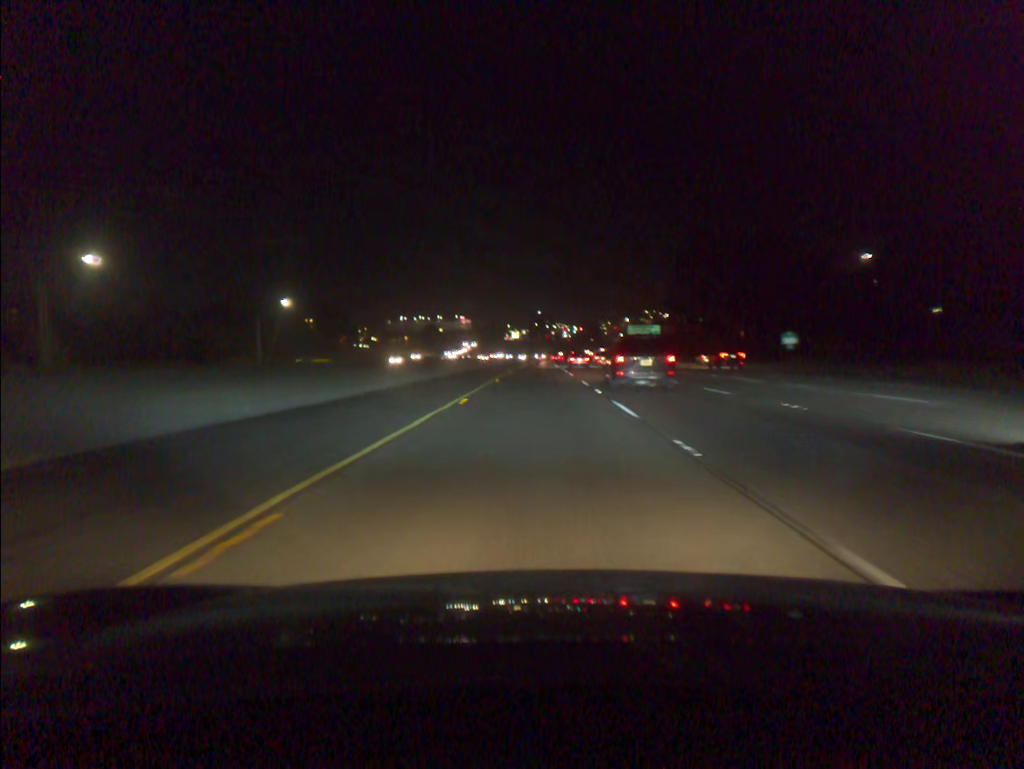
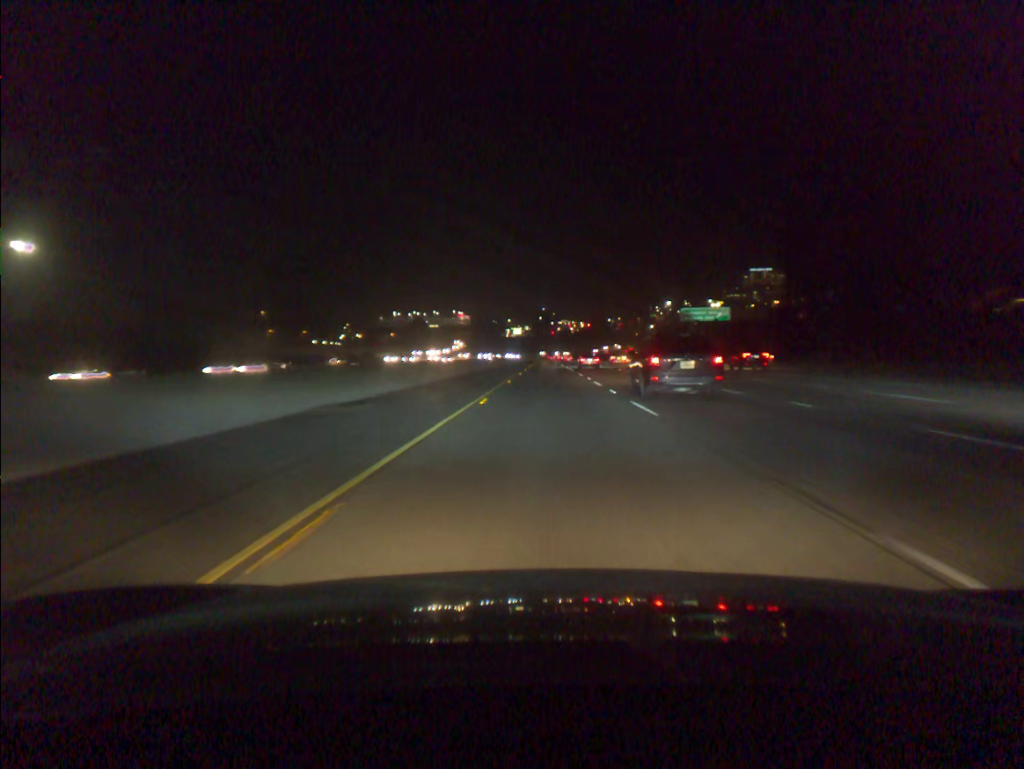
(-0.4, +58.5) m; 0°
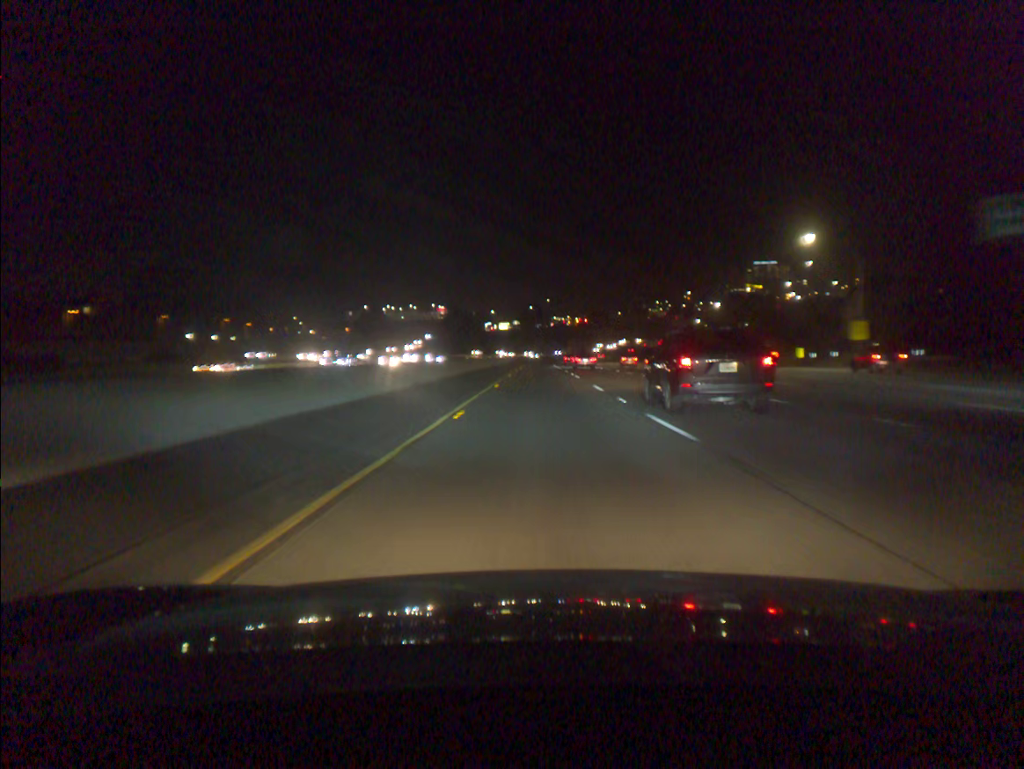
(+0.4, +77.3) m; +1°
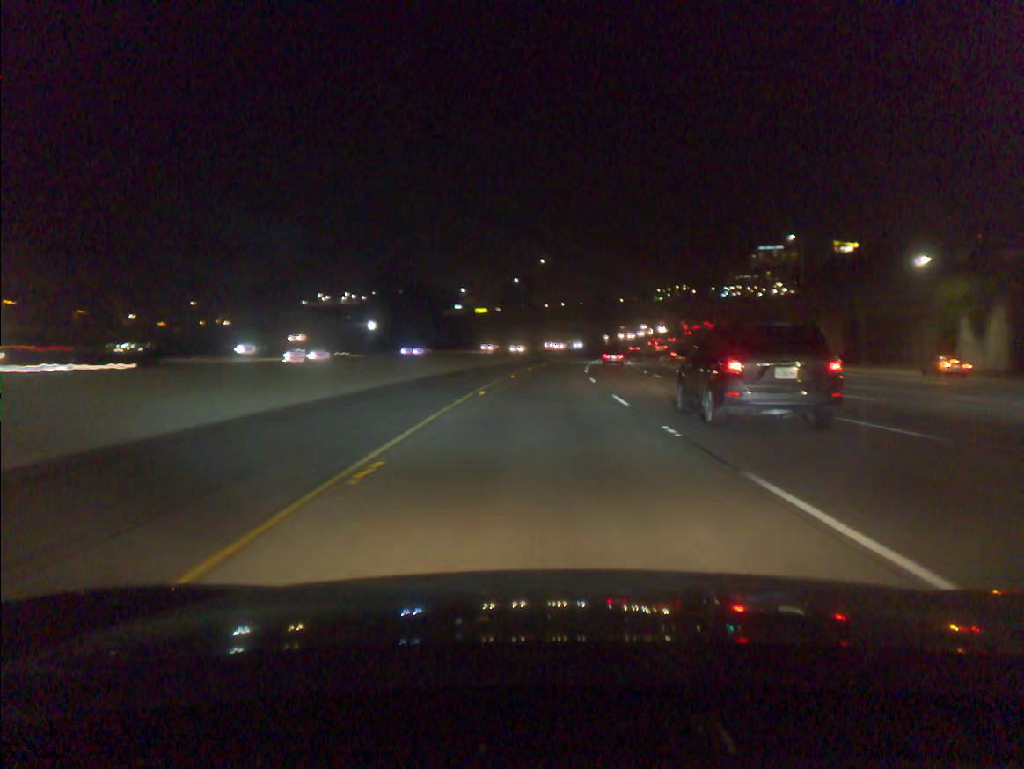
(-0.4, +95.2) m; +1°
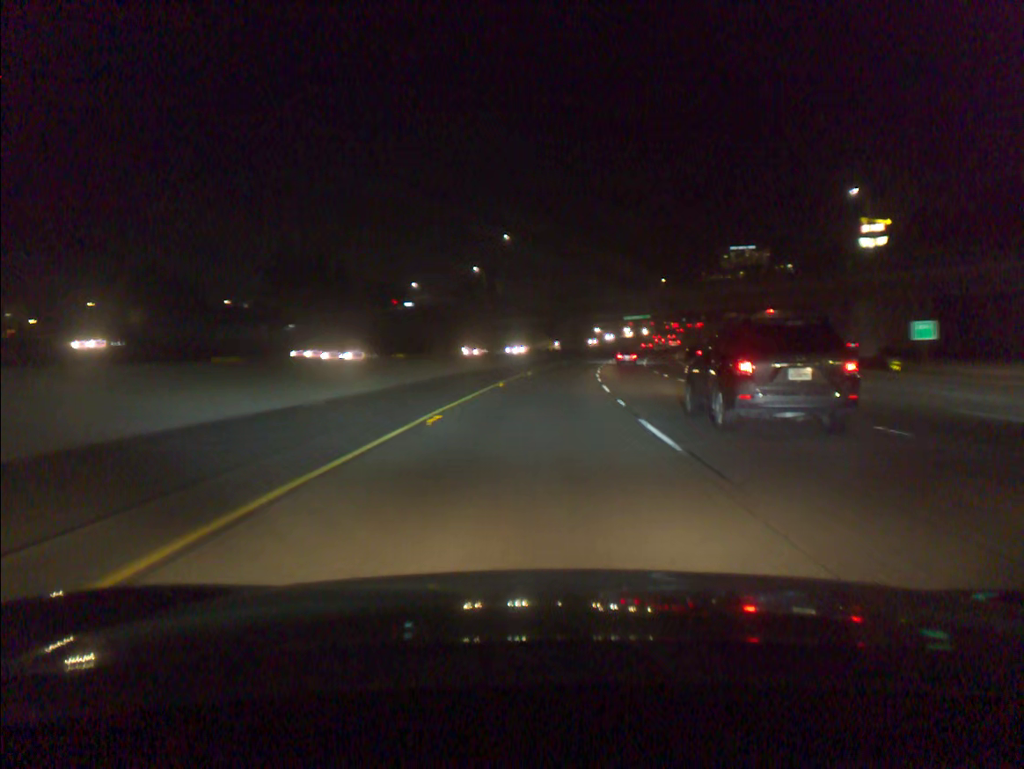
(+0.6, +37.7) m; +2°
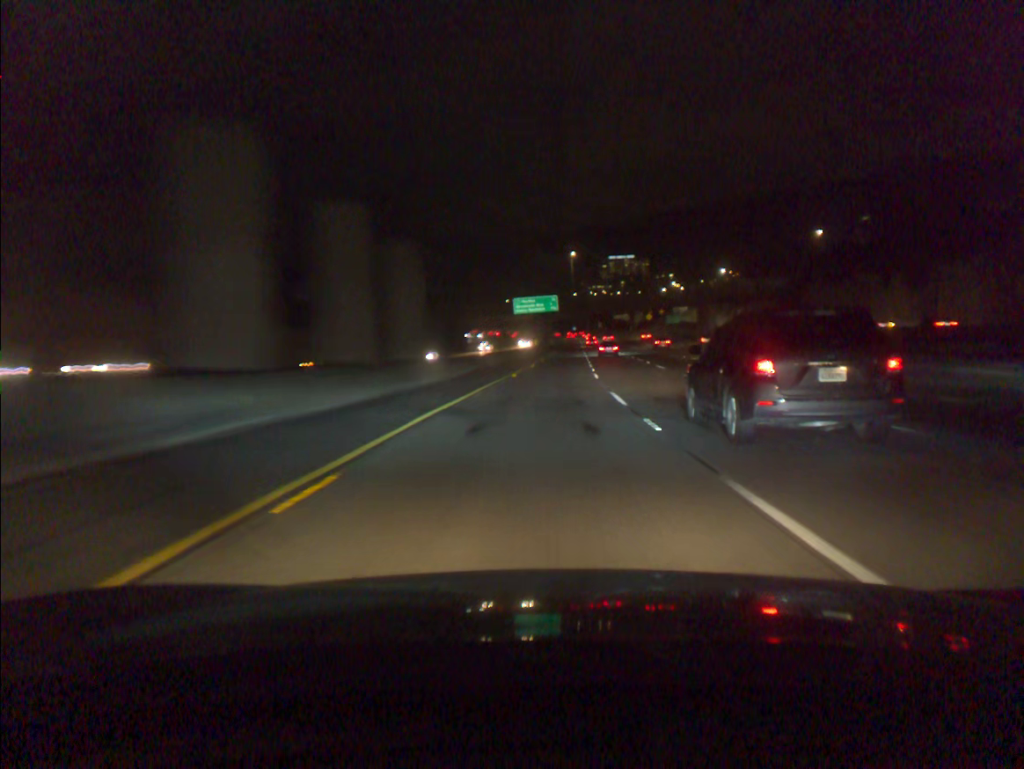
(+7.1, +94.5) m; +9°
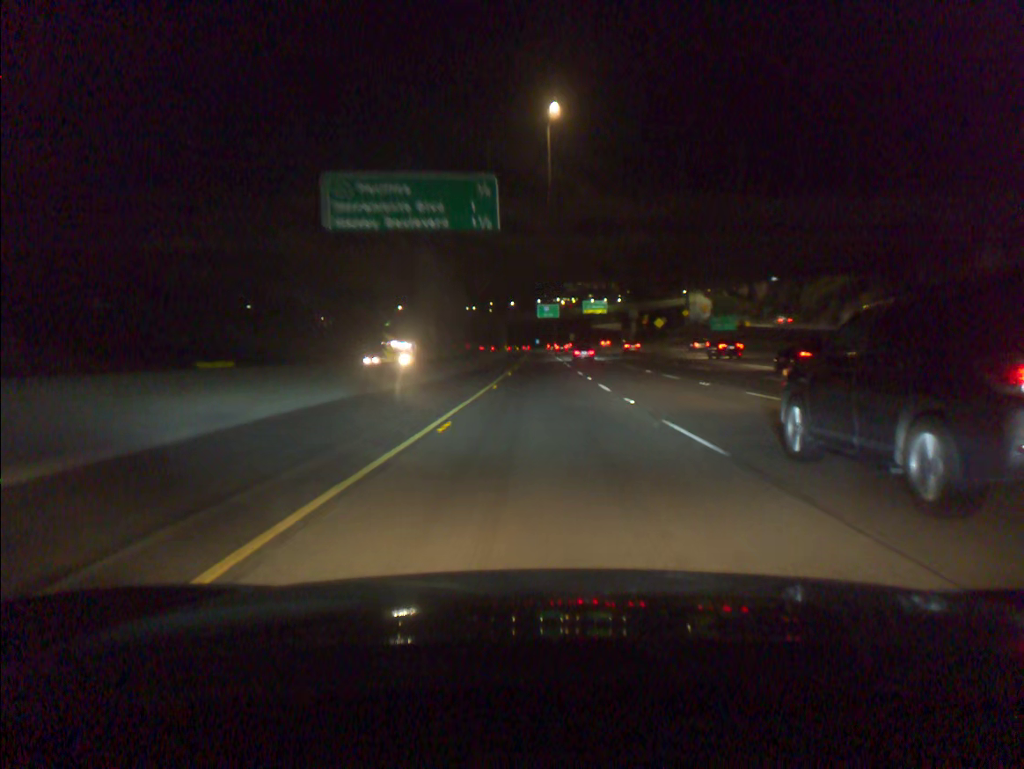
(+3.3, +95.7) m; +3°
